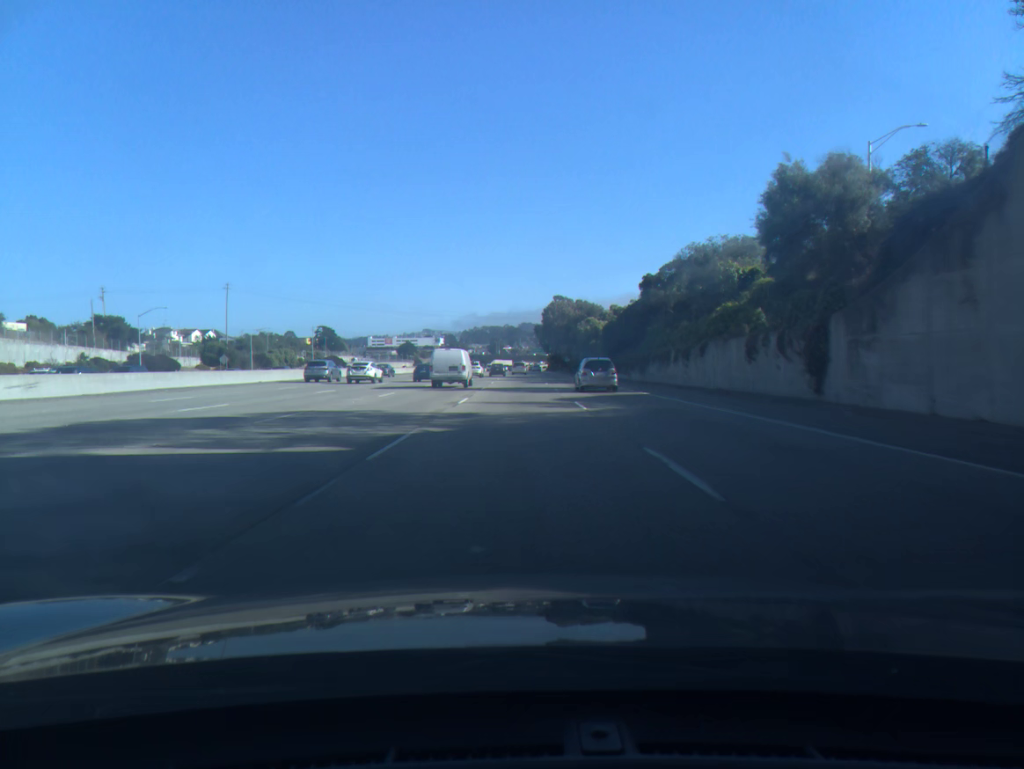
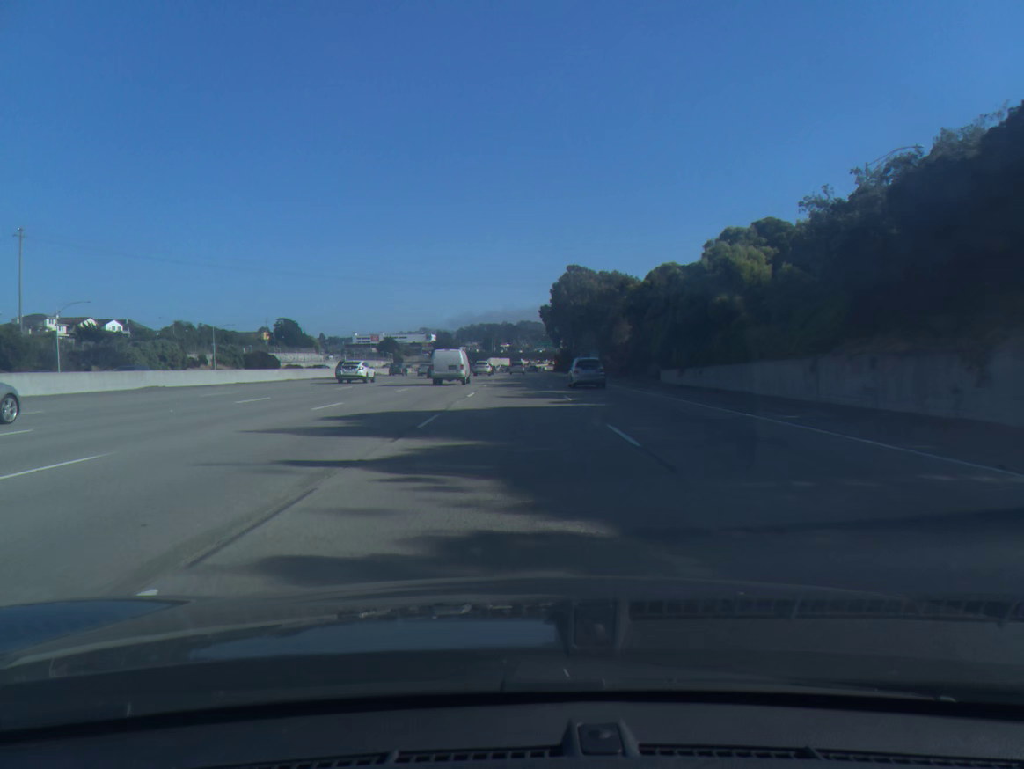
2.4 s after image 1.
(+0.2, +68.3) m; 0°
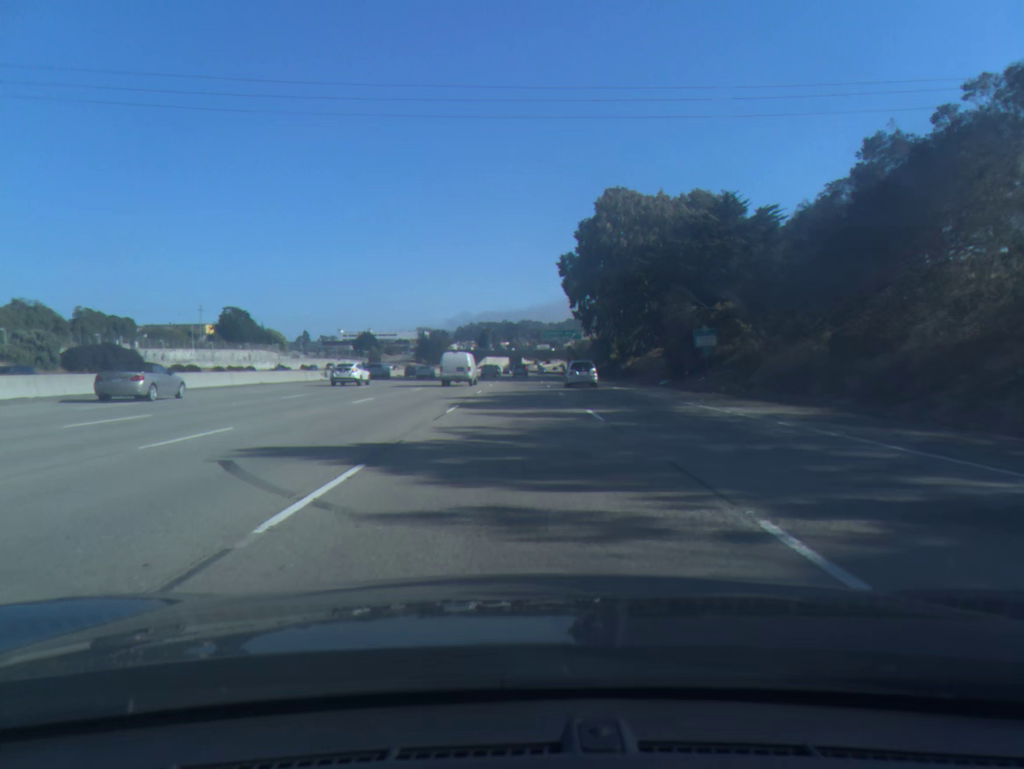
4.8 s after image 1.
(0.0, +68.3) m; 0°
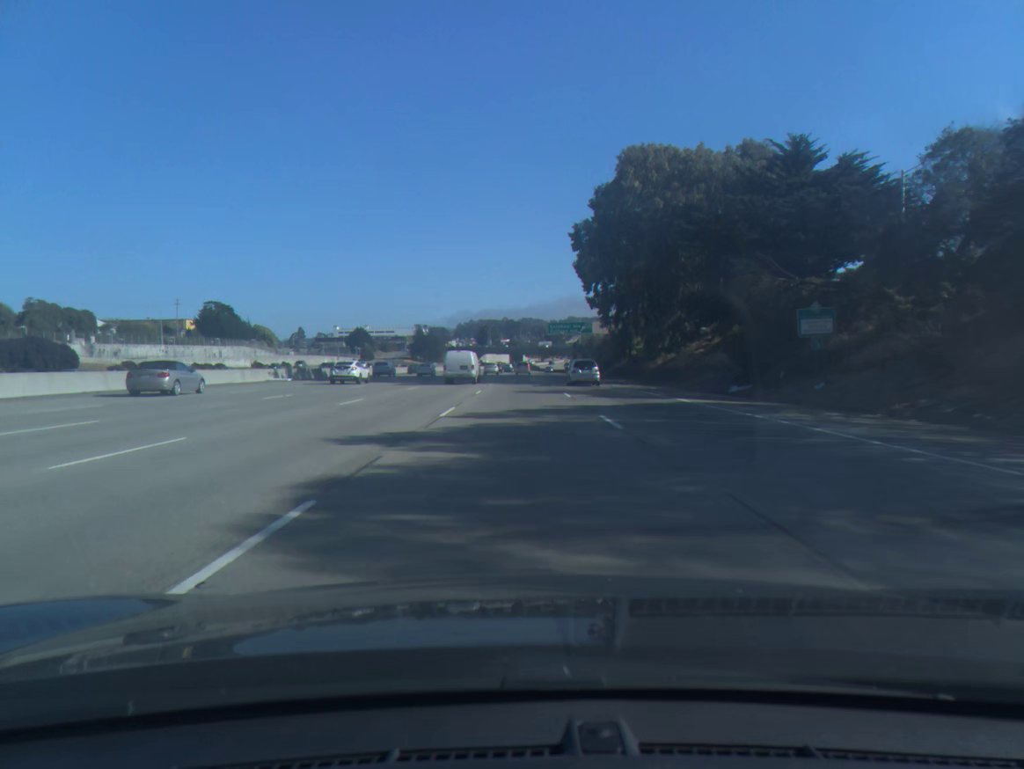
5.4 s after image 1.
(0.0, +17.0) m; 0°
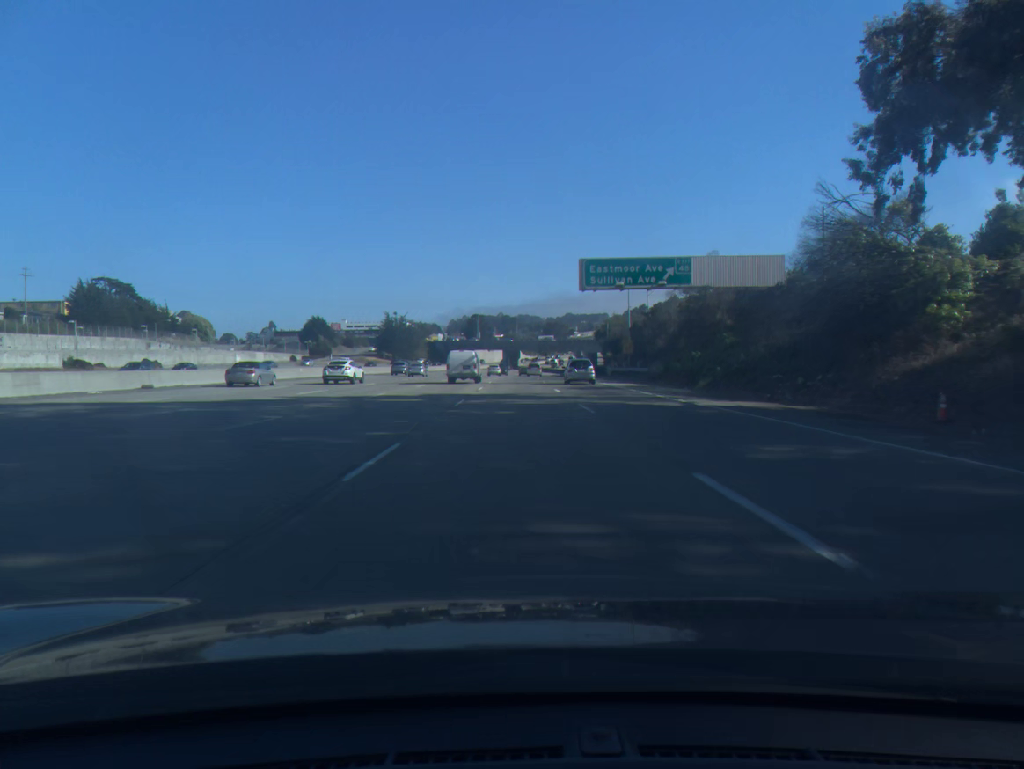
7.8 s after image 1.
(+0.1, +68.2) m; 0°
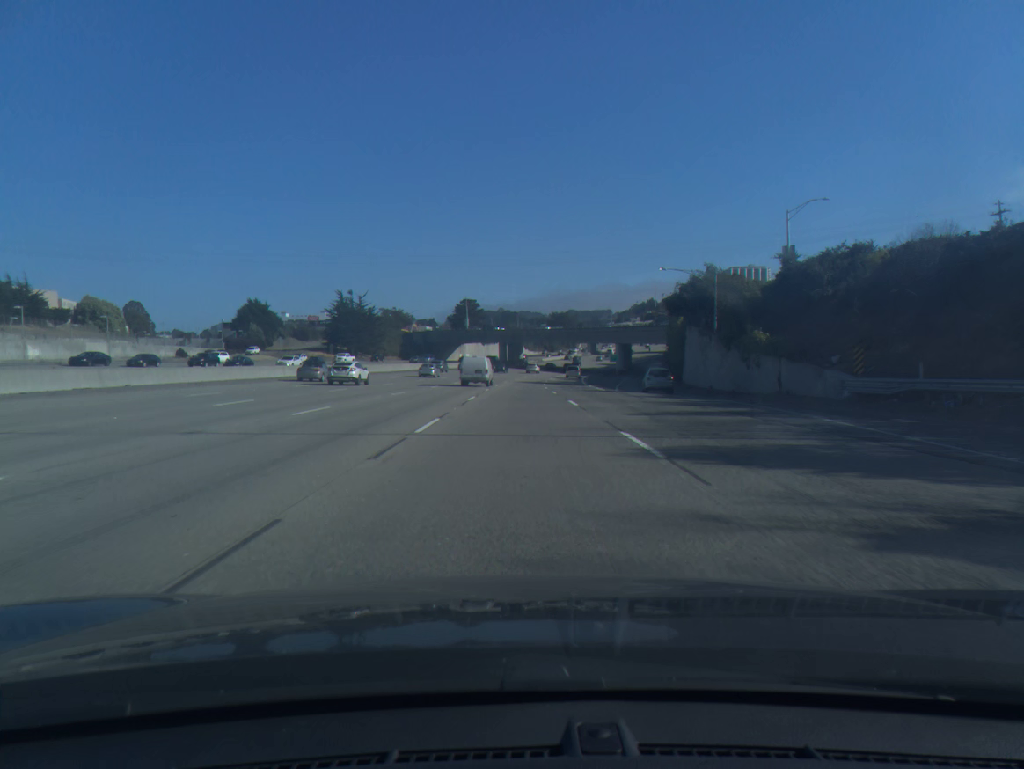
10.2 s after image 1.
(-0.1, +68.2) m; 0°
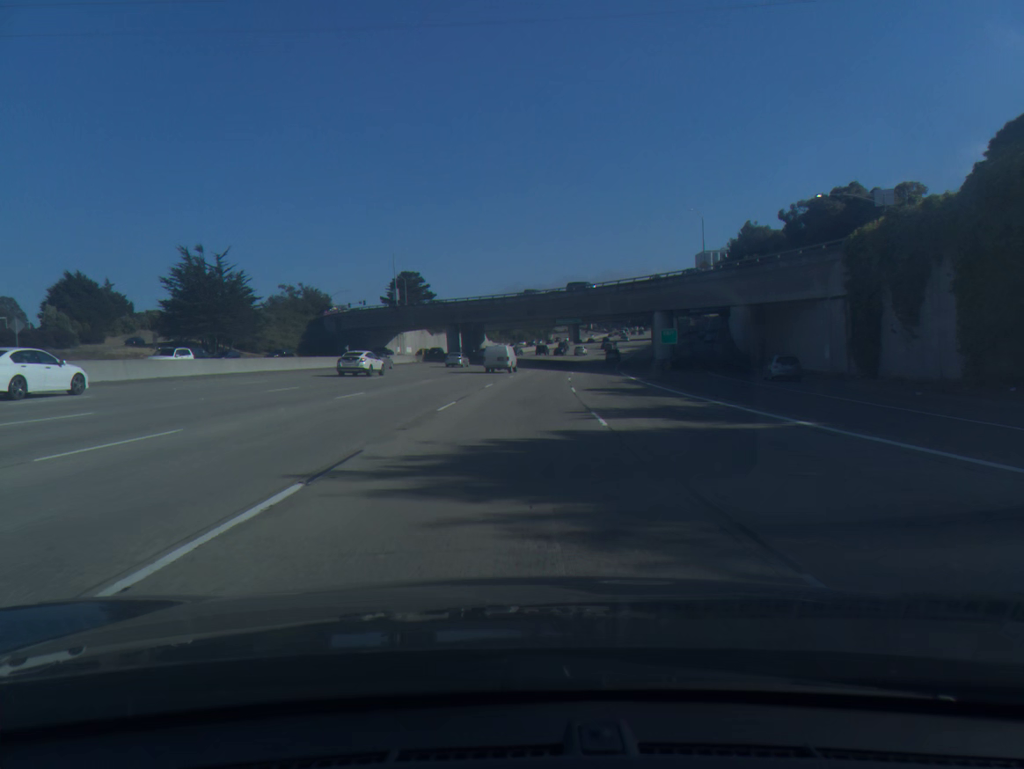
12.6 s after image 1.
(+0.9, +68.3) m; +3°
